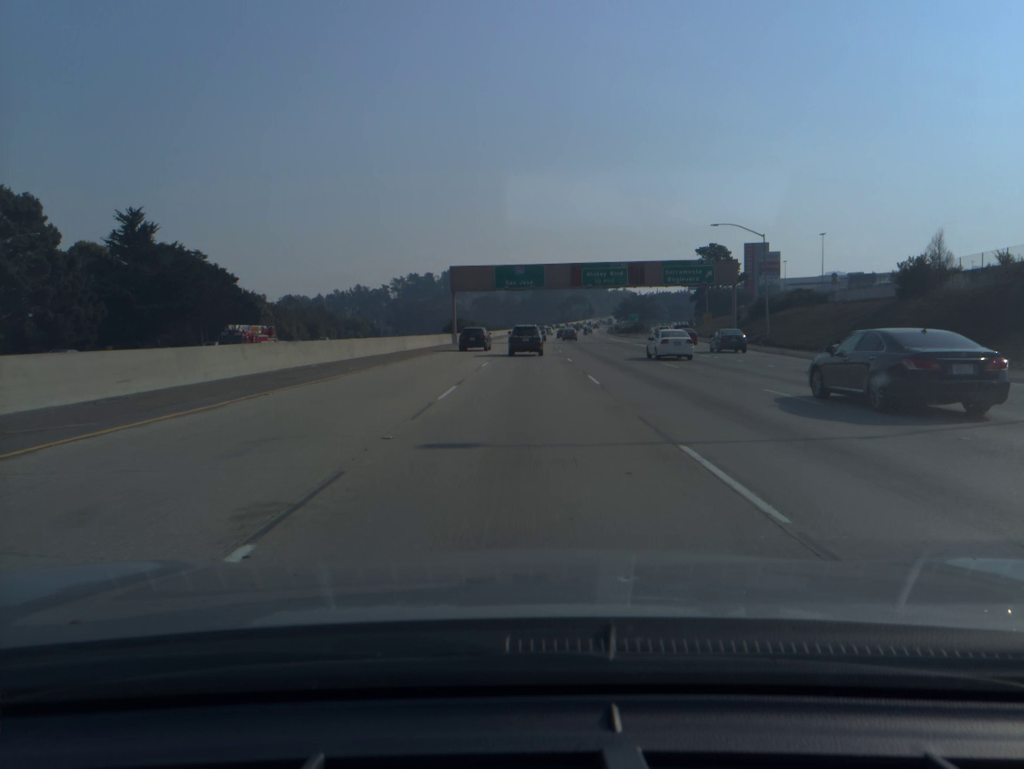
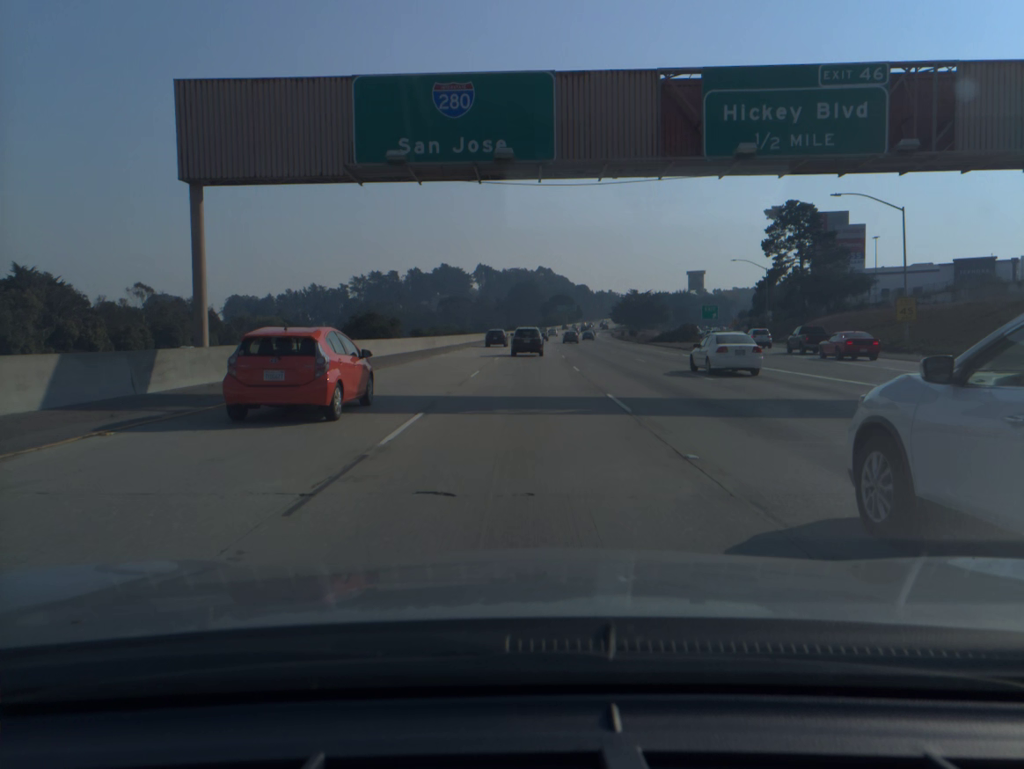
(+0.9, +64.7) m; +2°
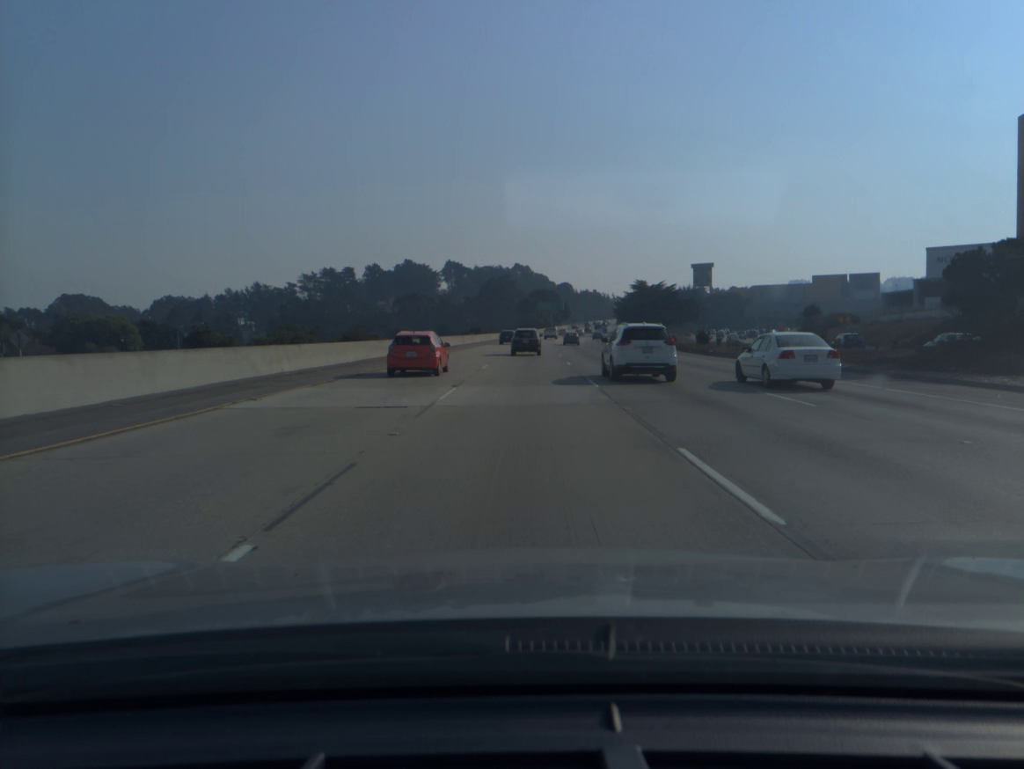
(+1.1, +67.1) m; +2°
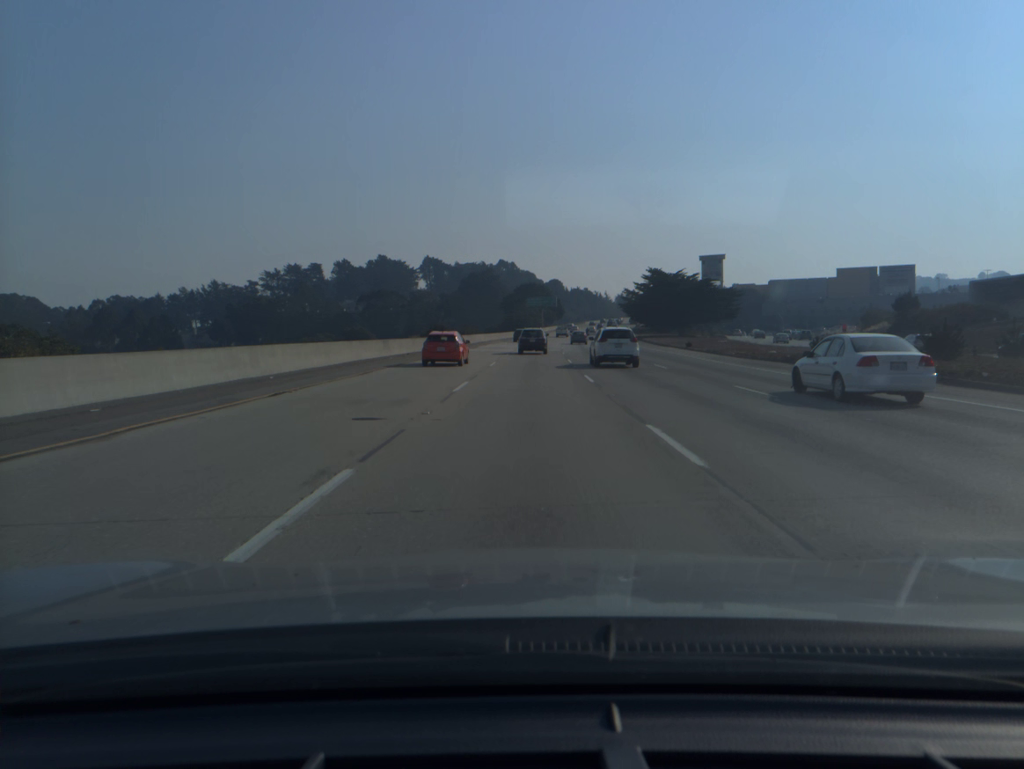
(+0.3, +41.2) m; +1°
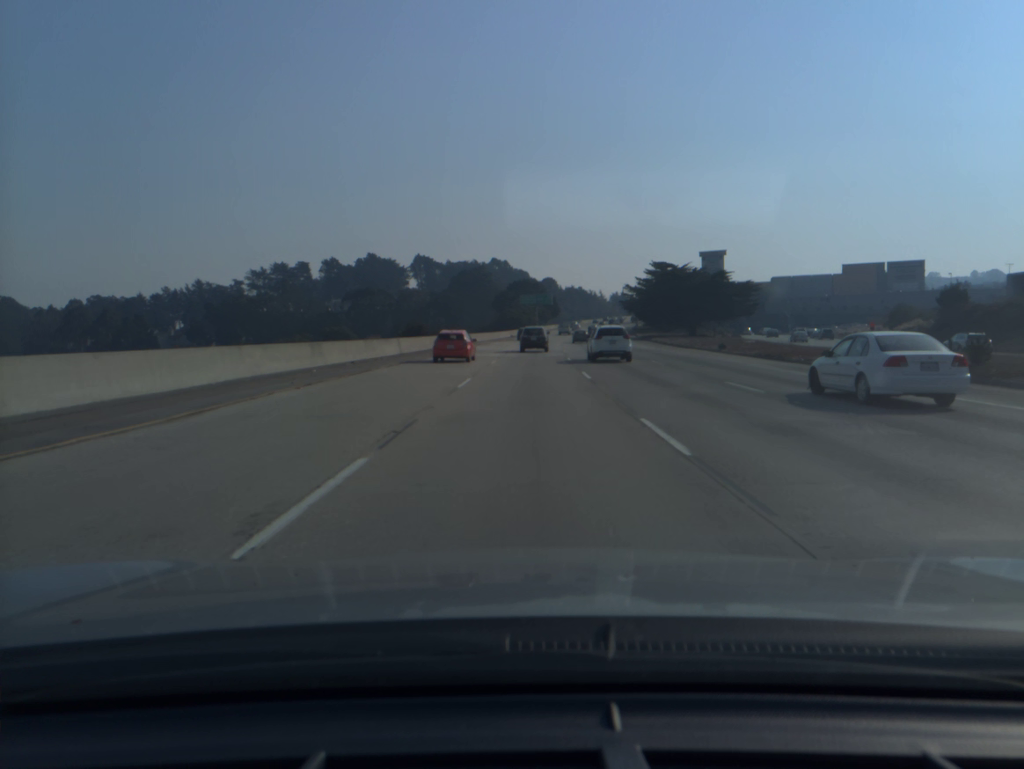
(+0.1, +13.9) m; +1°
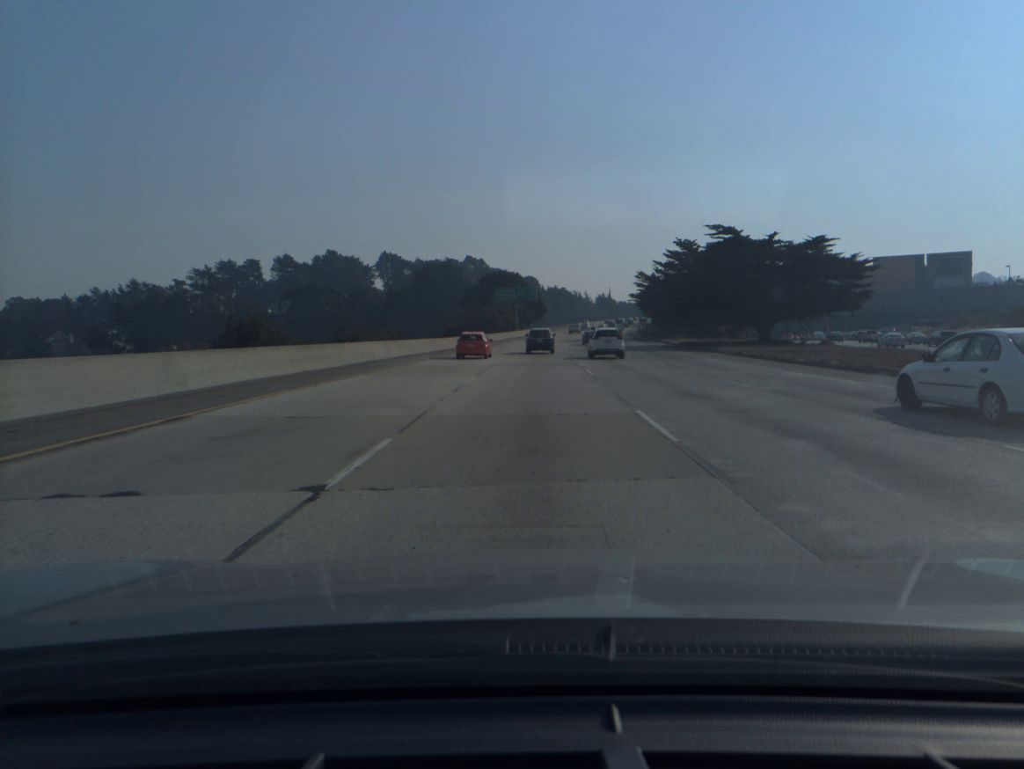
(+0.5, +42.2) m; +1°
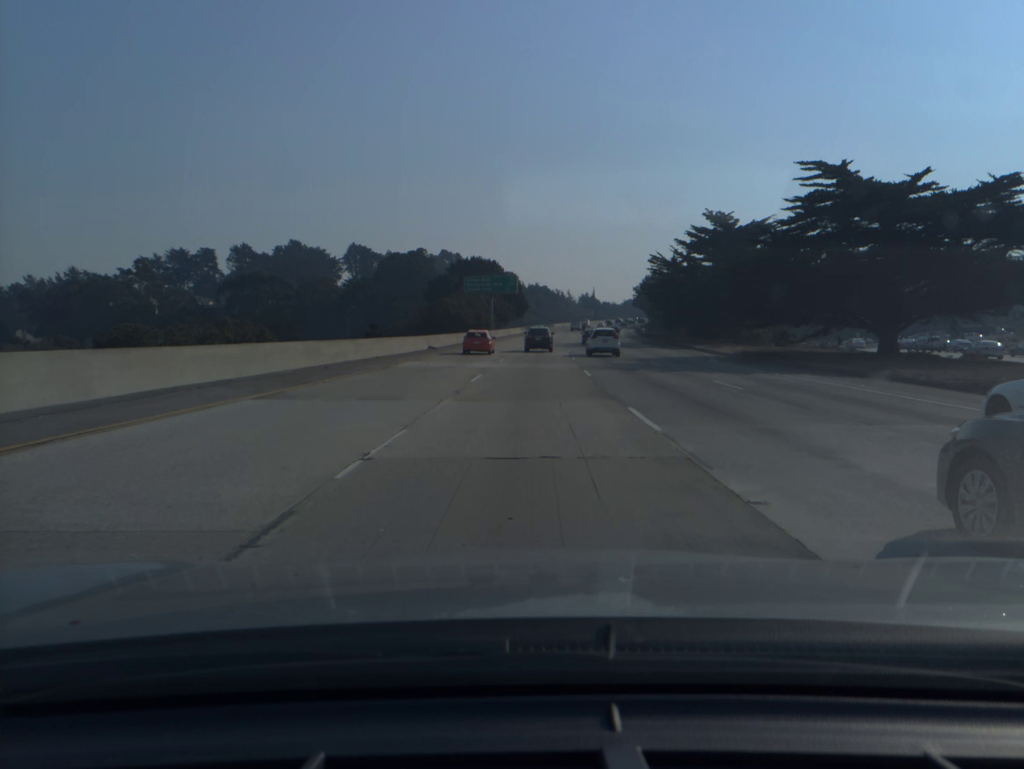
(+0.3, +28.5) m; +1°
